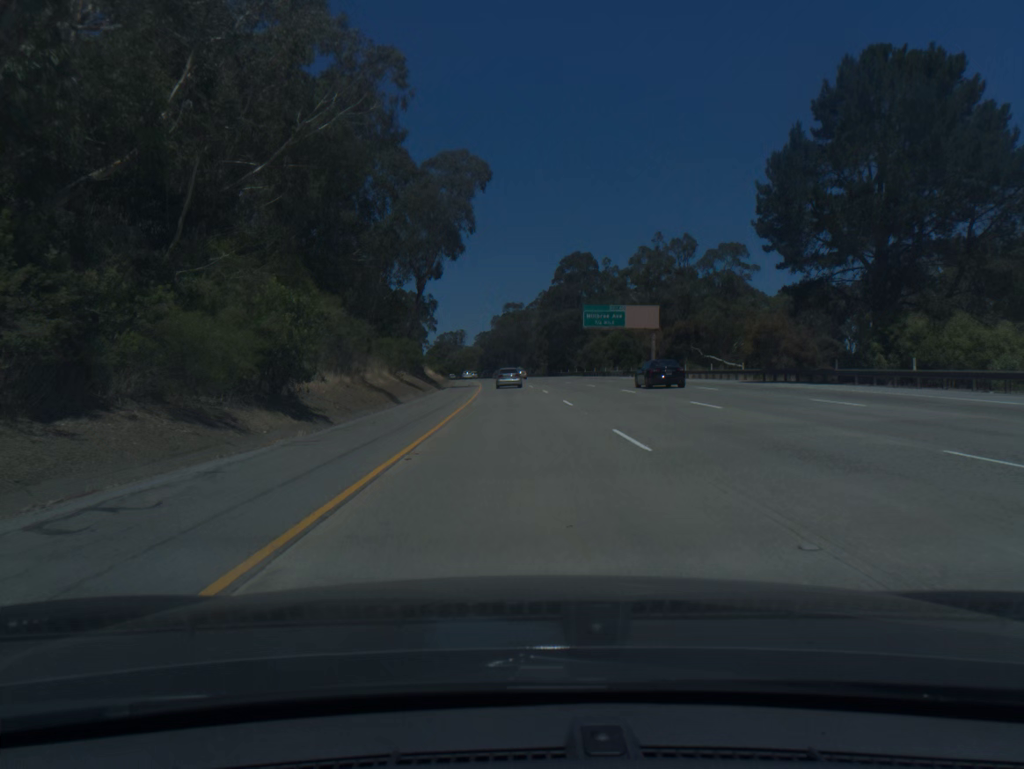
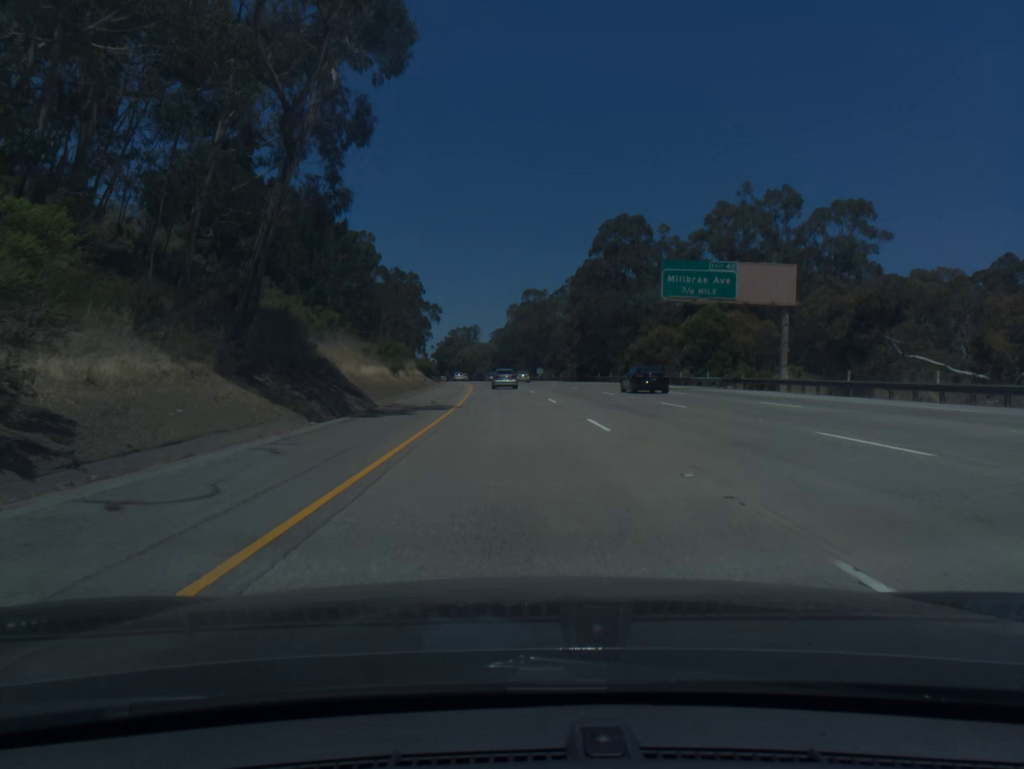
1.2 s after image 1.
(-0.4, +39.7) m; -1°
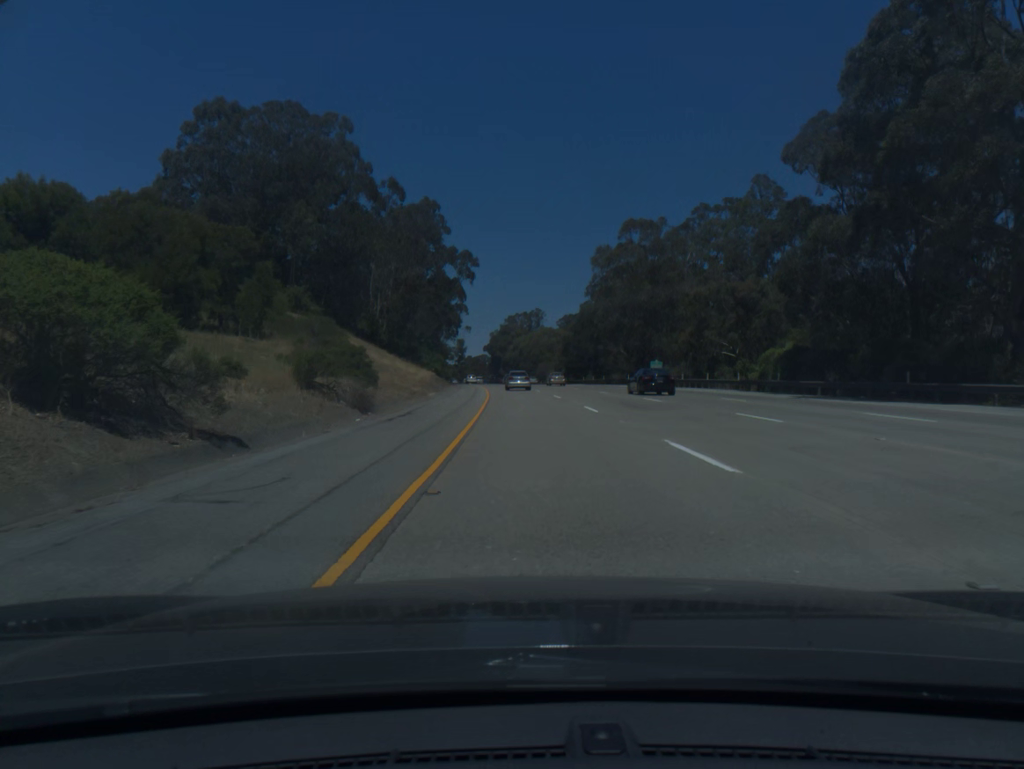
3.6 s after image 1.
(-3.6, +79.1) m; -5°
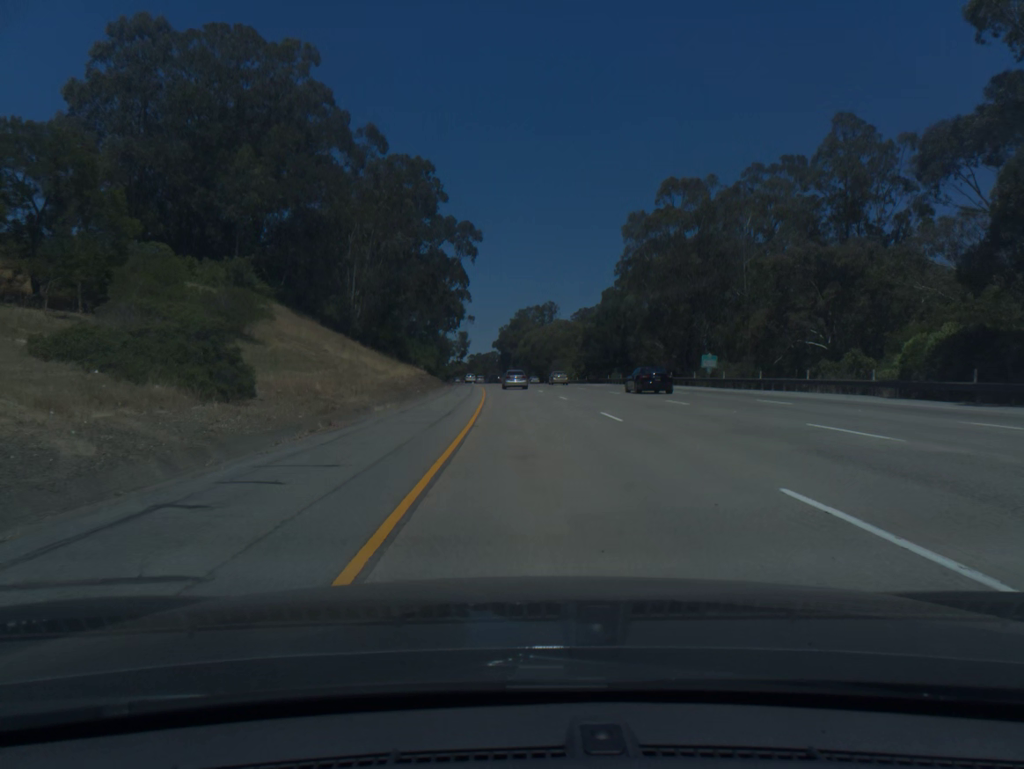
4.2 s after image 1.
(-0.1, +19.8) m; -1°
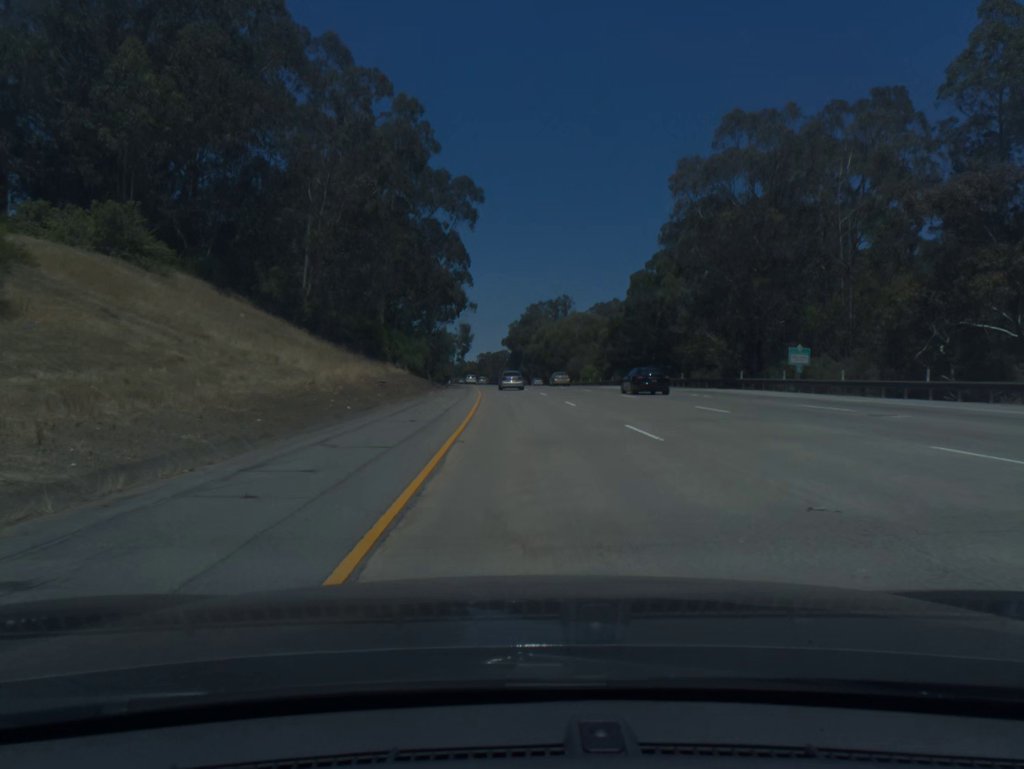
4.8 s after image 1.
(-0.1, +19.8) m; -1°
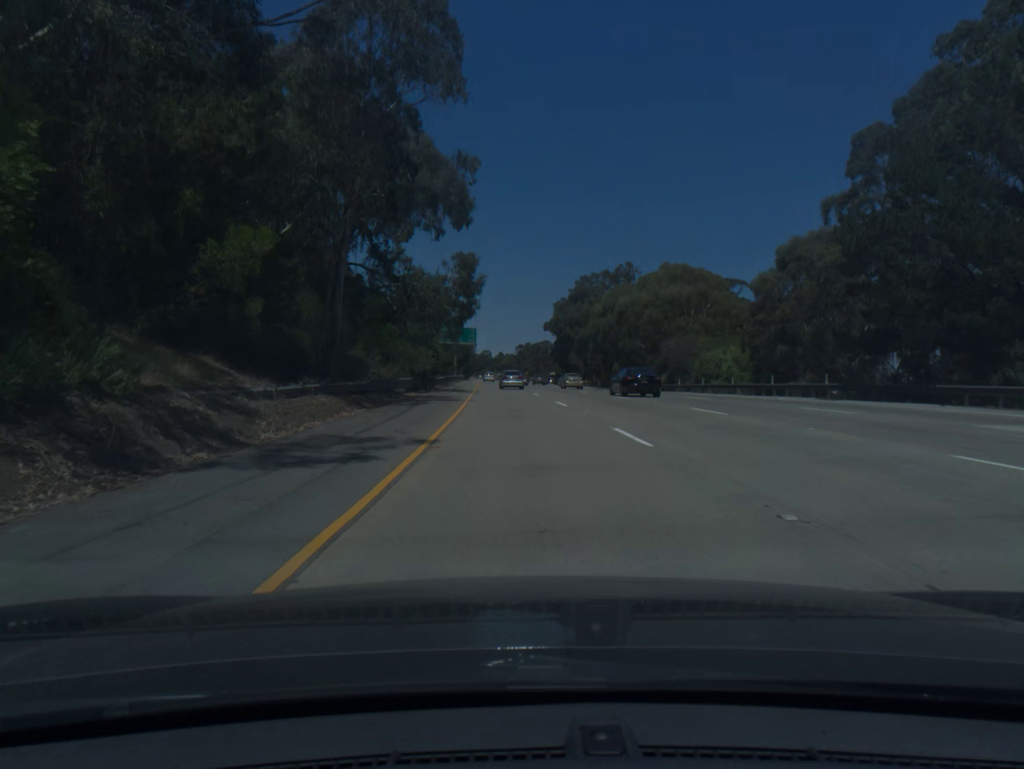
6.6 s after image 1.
(-1.6, +59.3) m; -3°
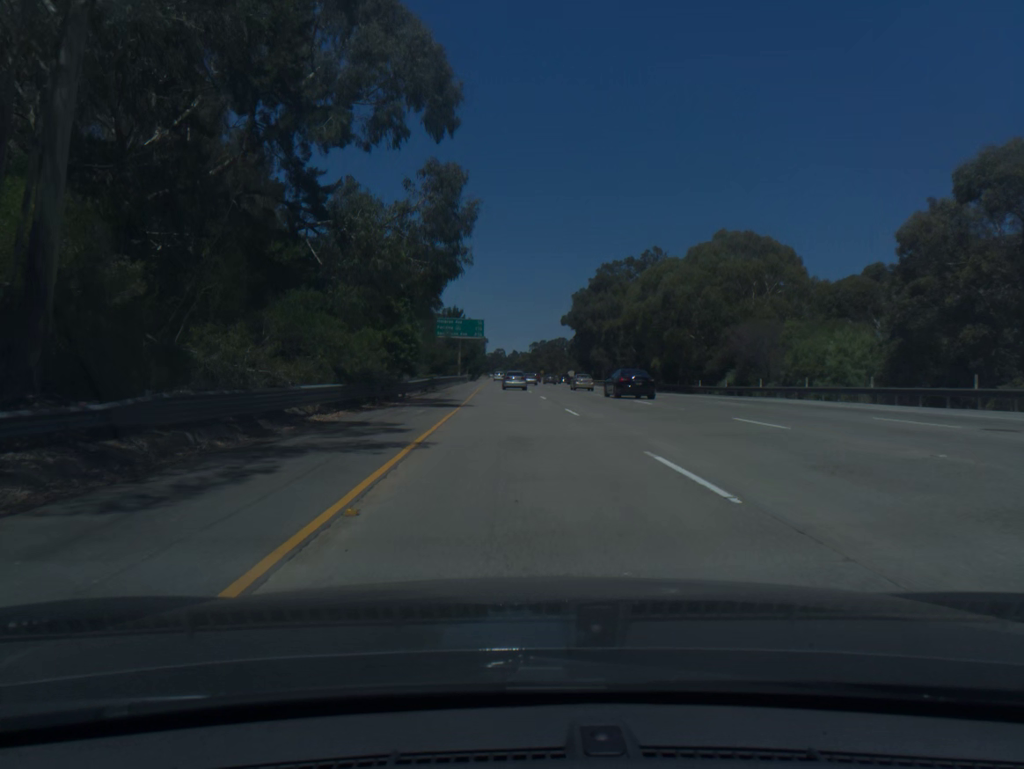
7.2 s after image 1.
(-0.2, +19.8) m; -1°
